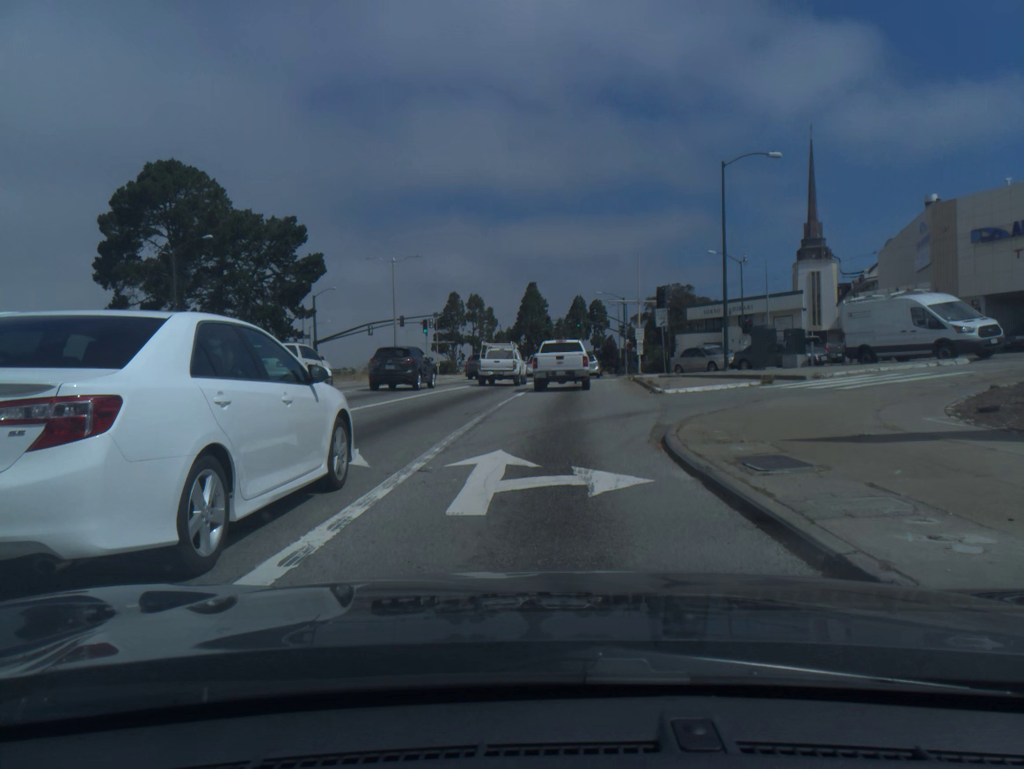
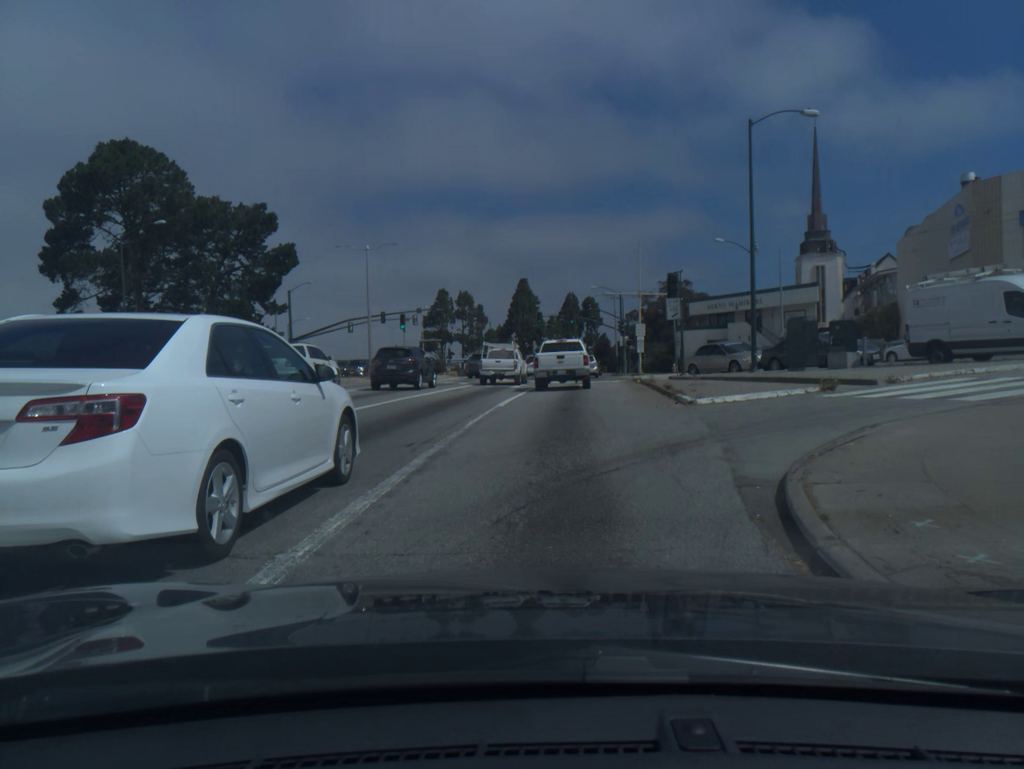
(0.0, +6.1) m; +1°
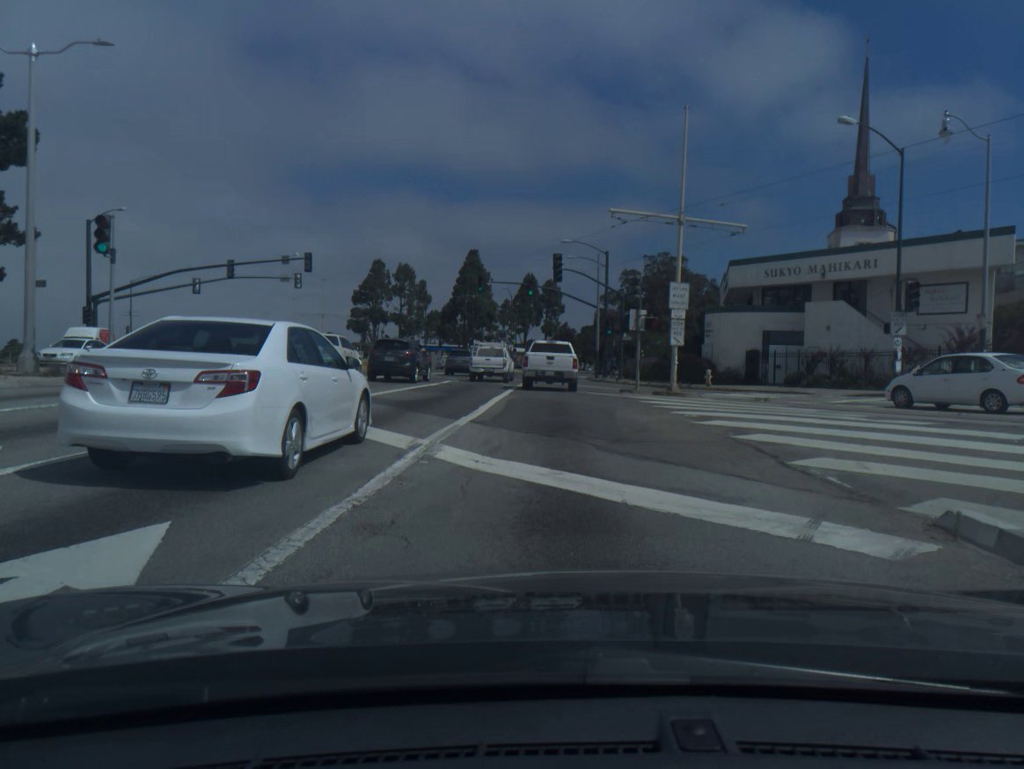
(+1.0, +32.3) m; +3°
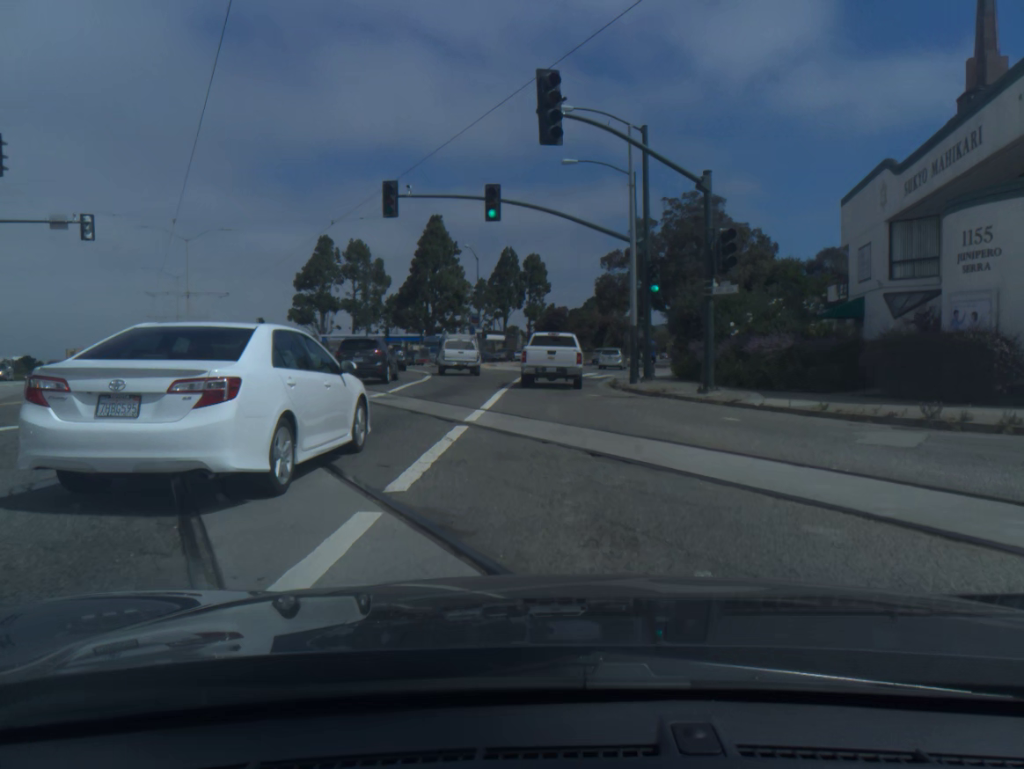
(+0.3, +29.1) m; +1°
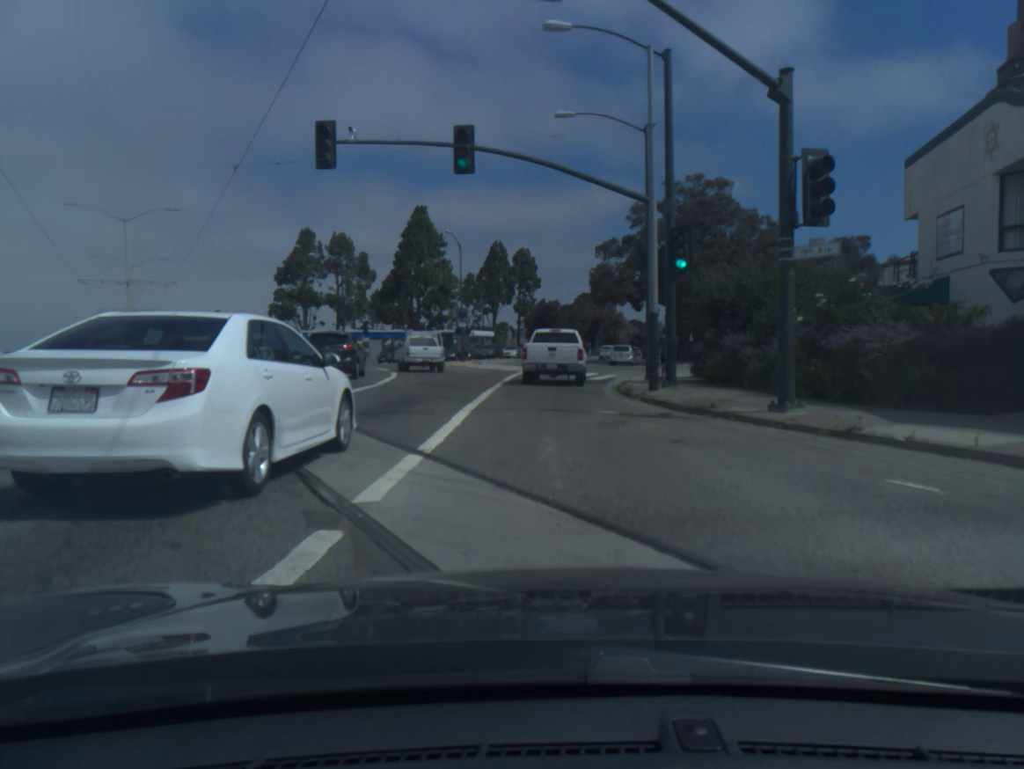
(0.0, +7.6) m; +1°
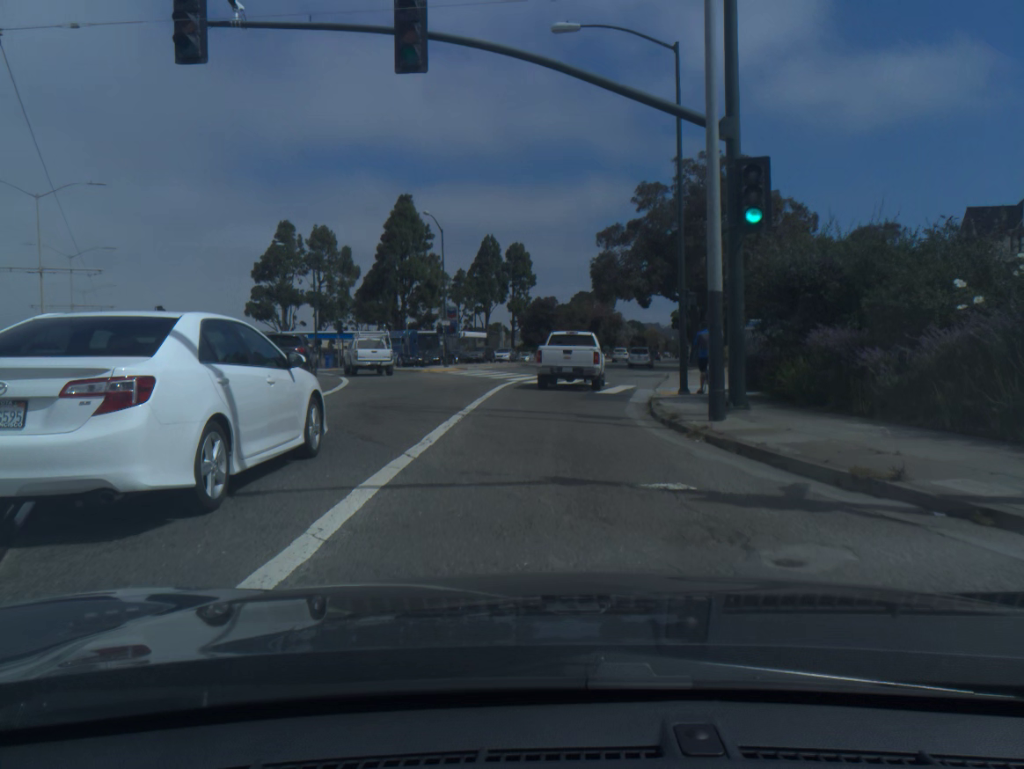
(0.0, +7.6) m; 0°
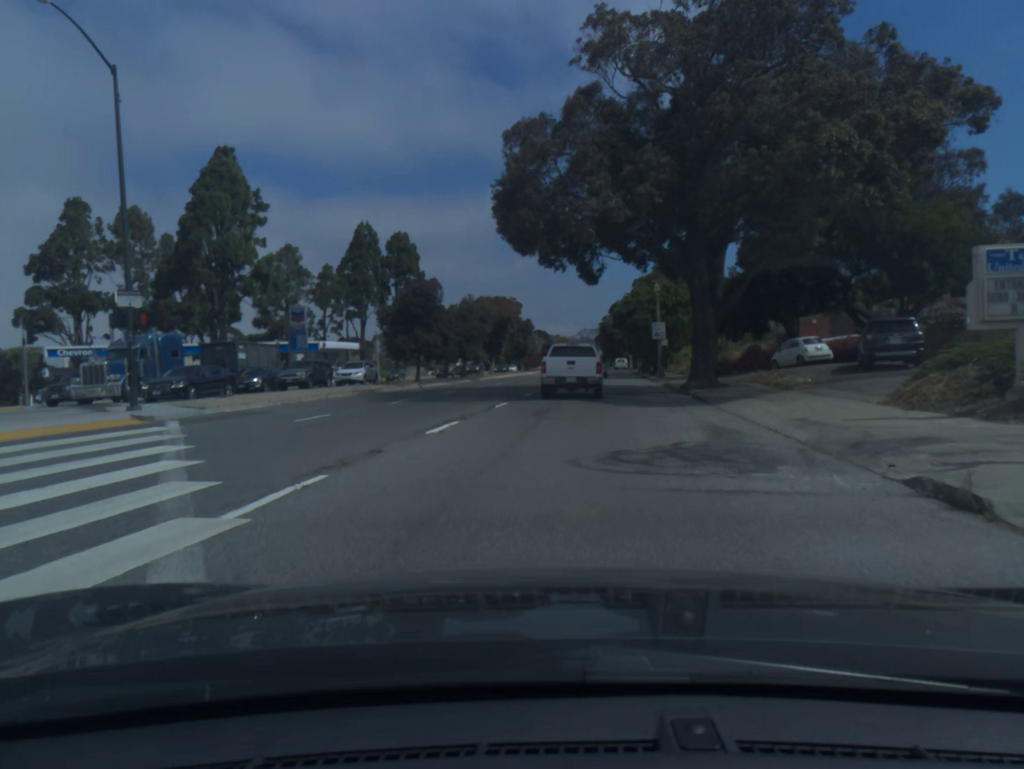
(+1.9, +31.8) m; +8°
